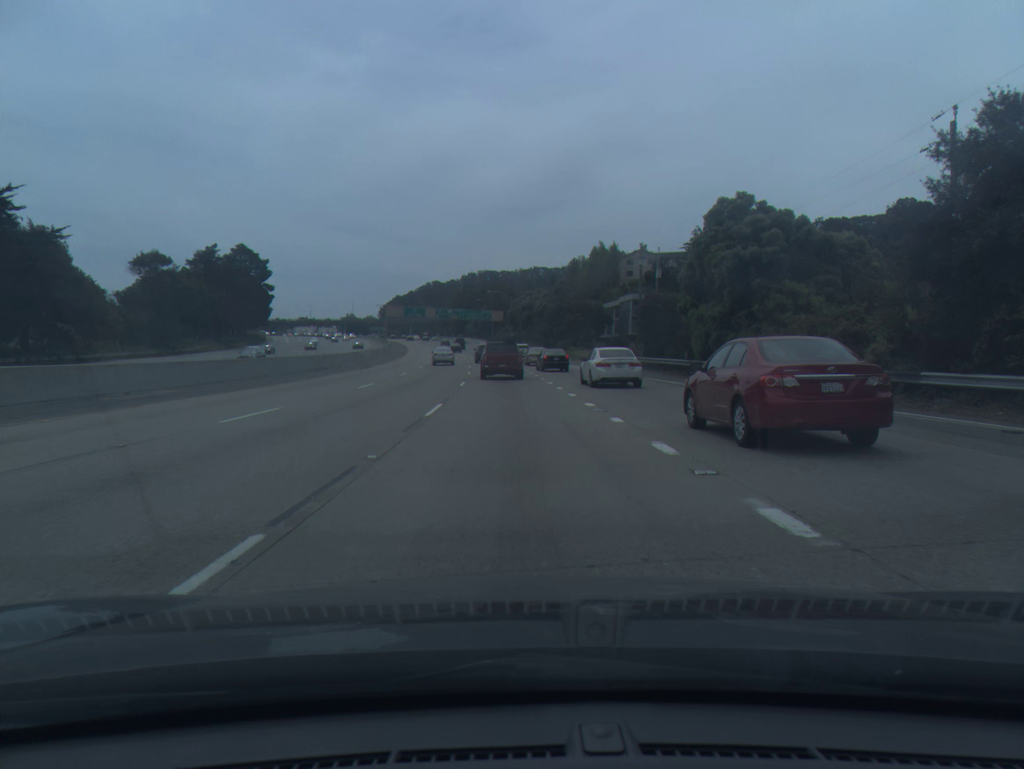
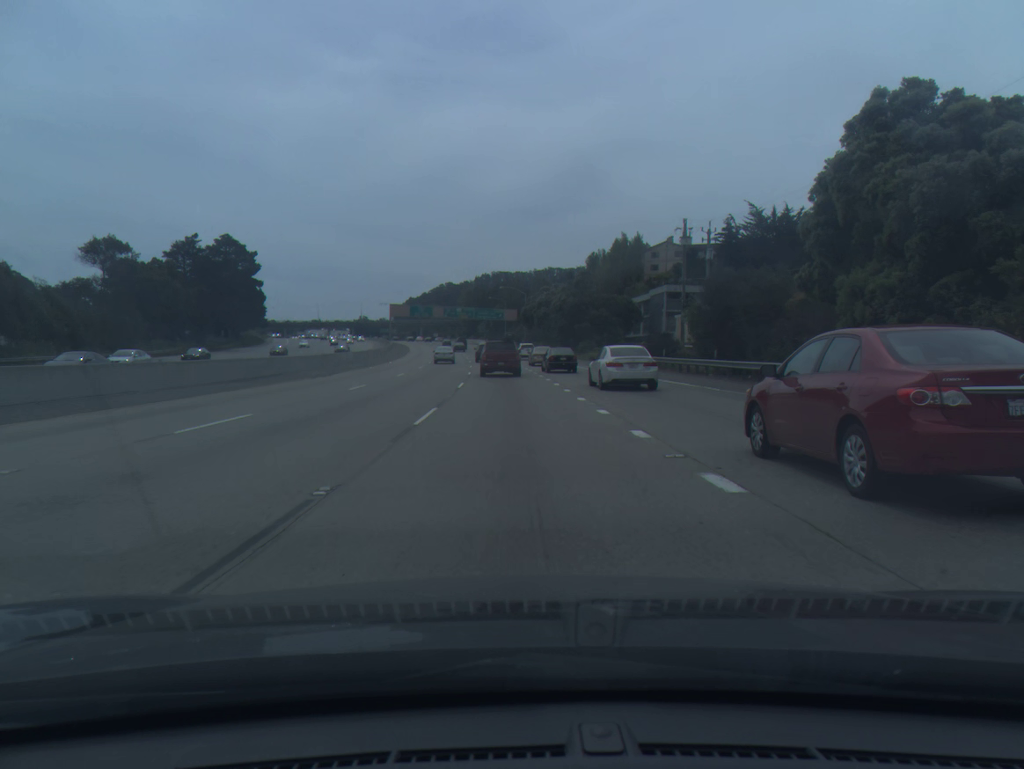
(-0.1, +16.3) m; -1°
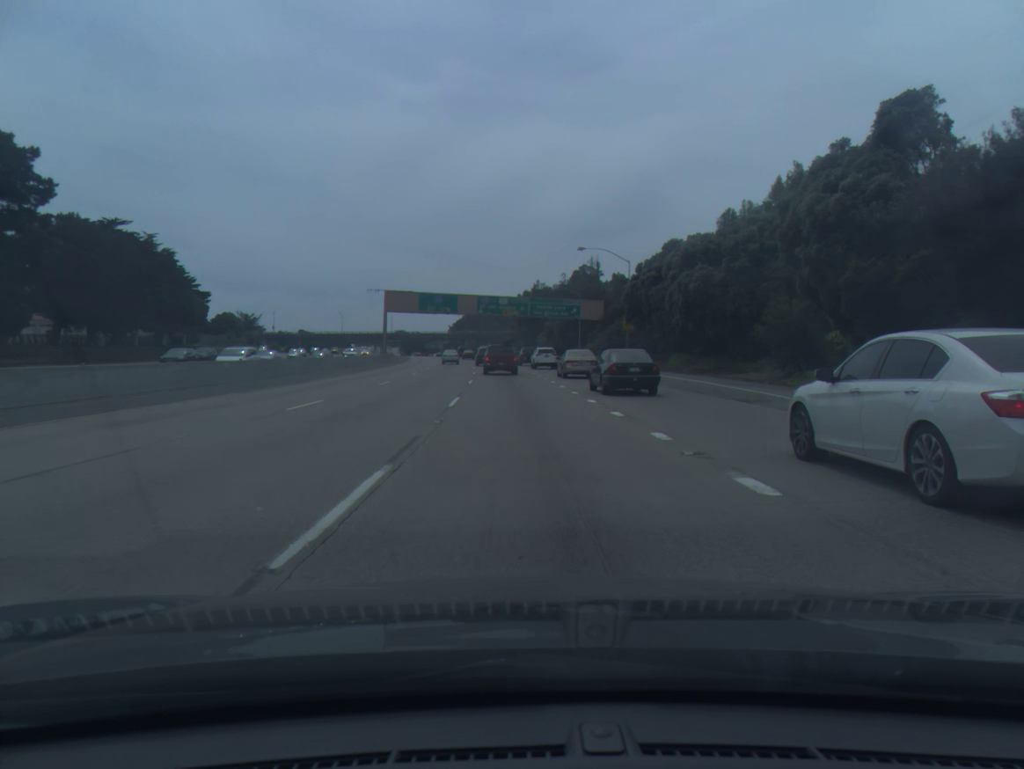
(-3.8, +80.5) m; -4°
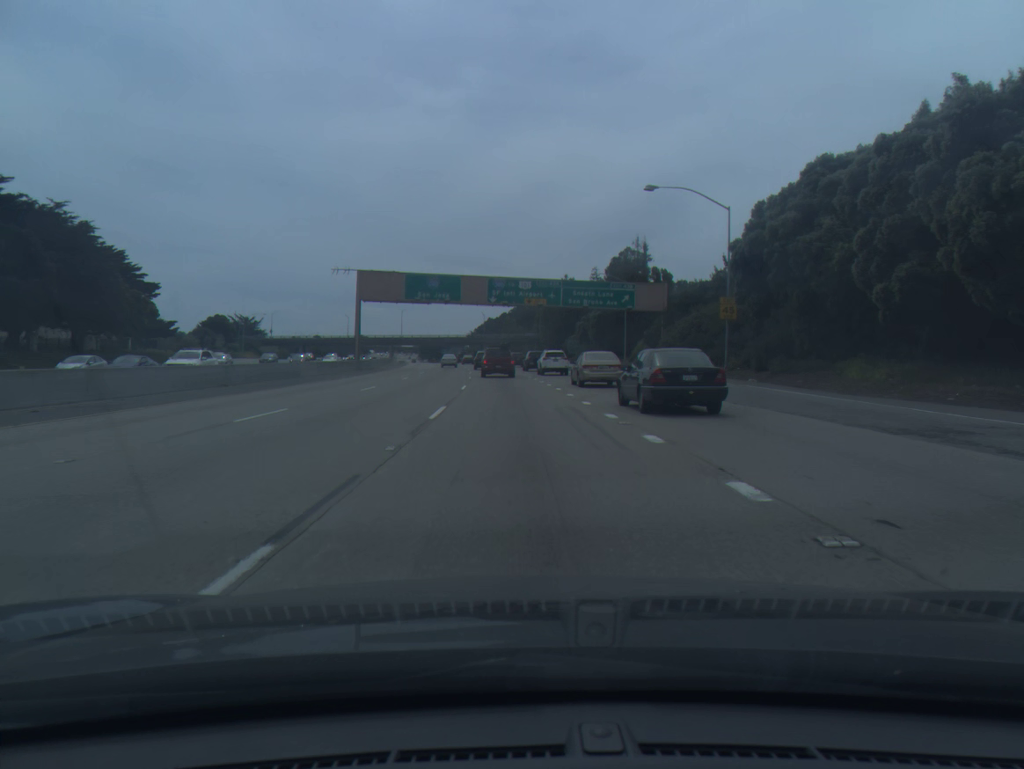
(-0.4, +31.8) m; -2°
